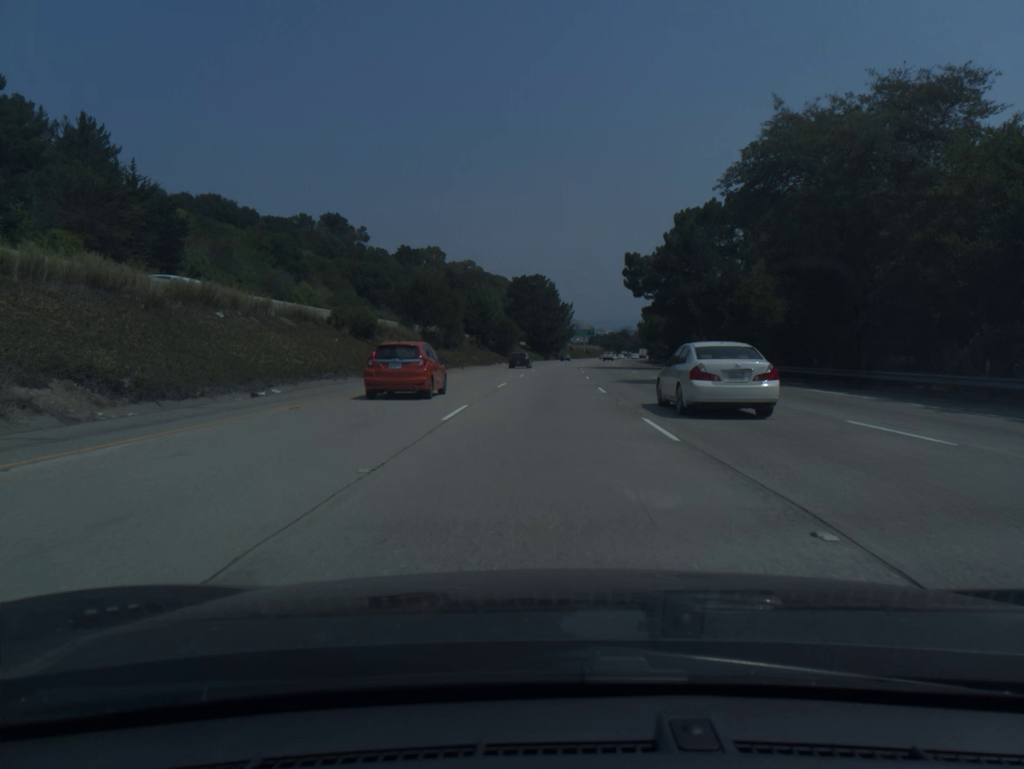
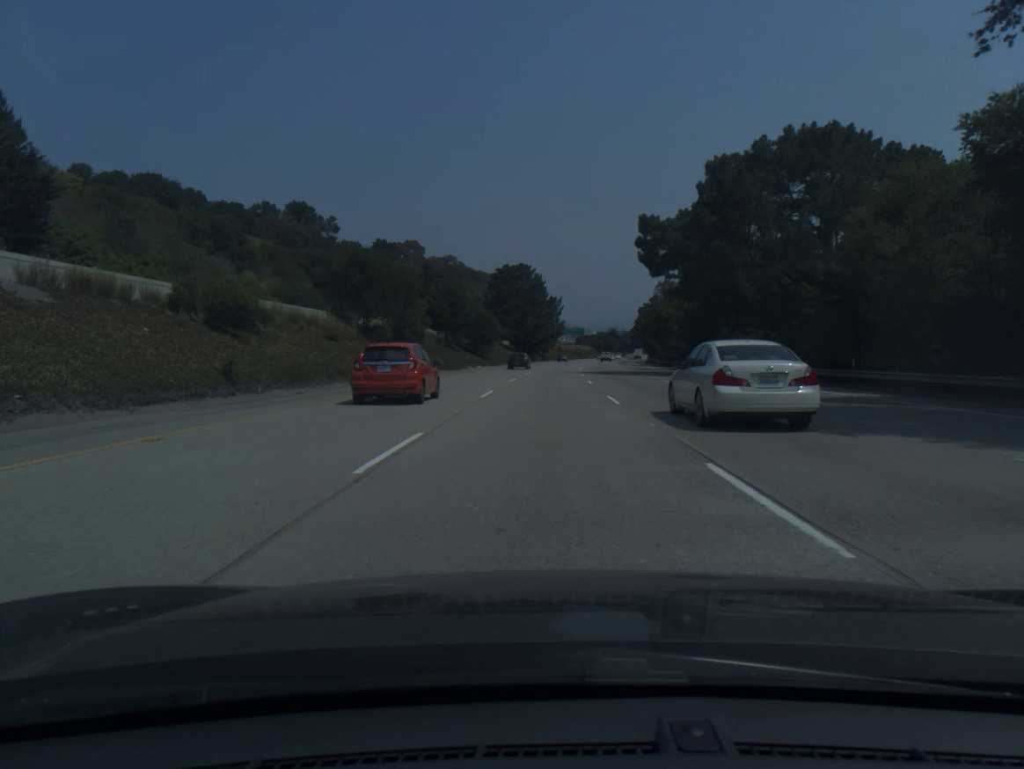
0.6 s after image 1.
(+0.2, +20.6) m; +1°
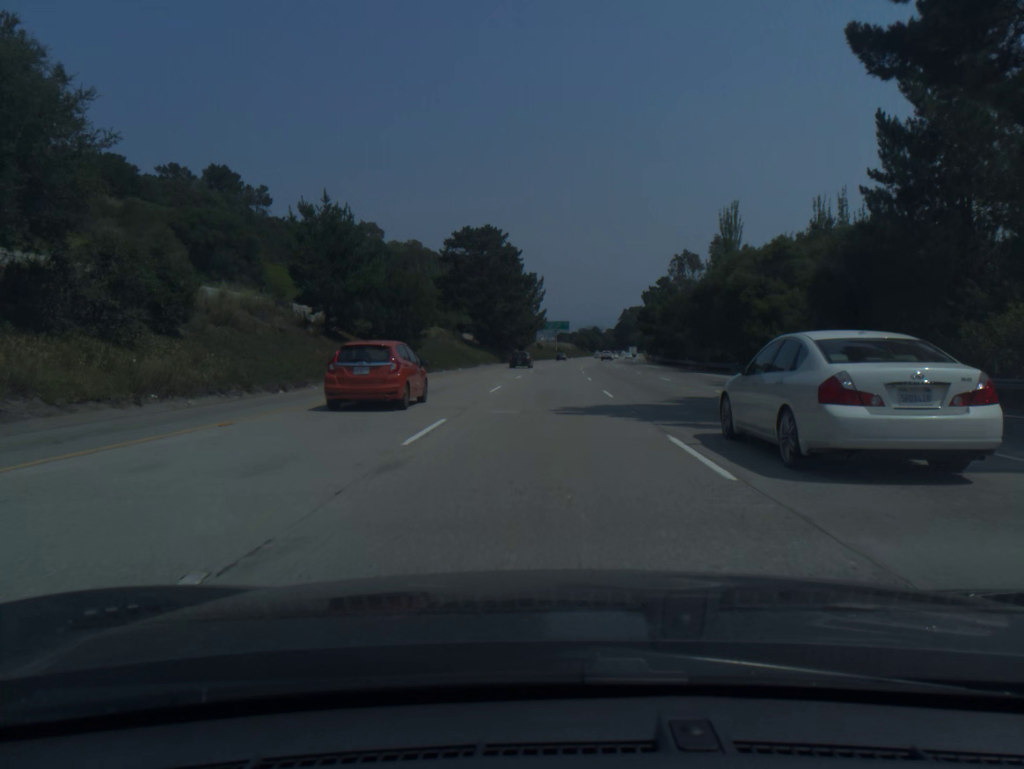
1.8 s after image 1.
(+0.5, +41.3) m; +2°
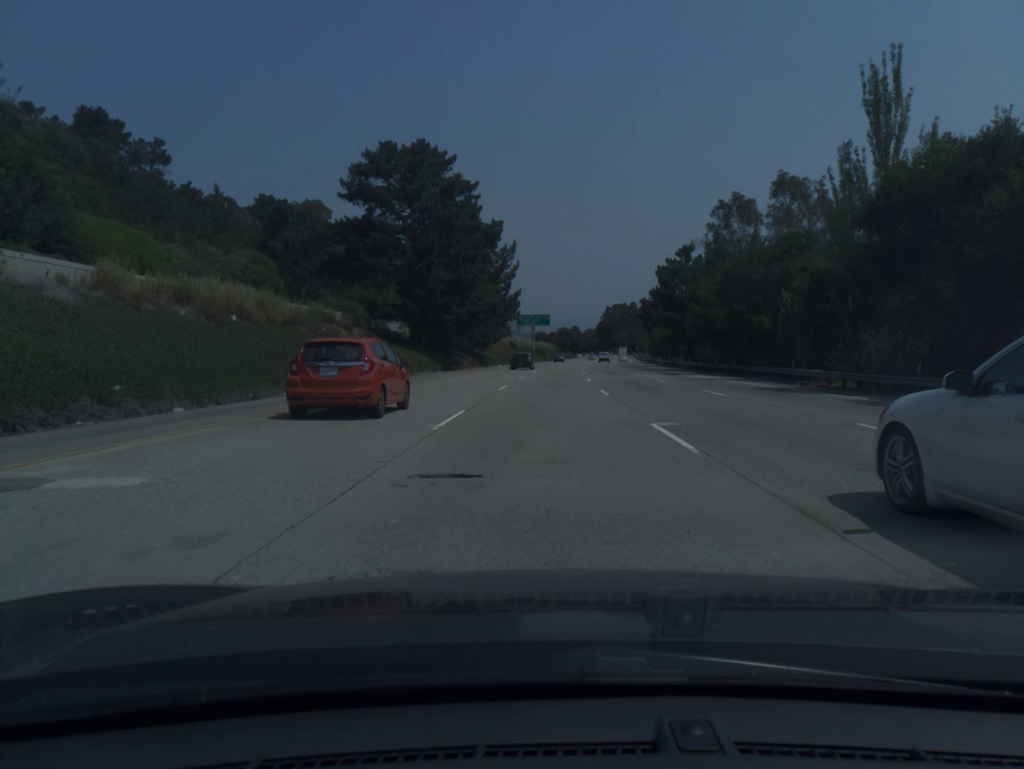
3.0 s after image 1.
(+0.6, +41.4) m; +2°
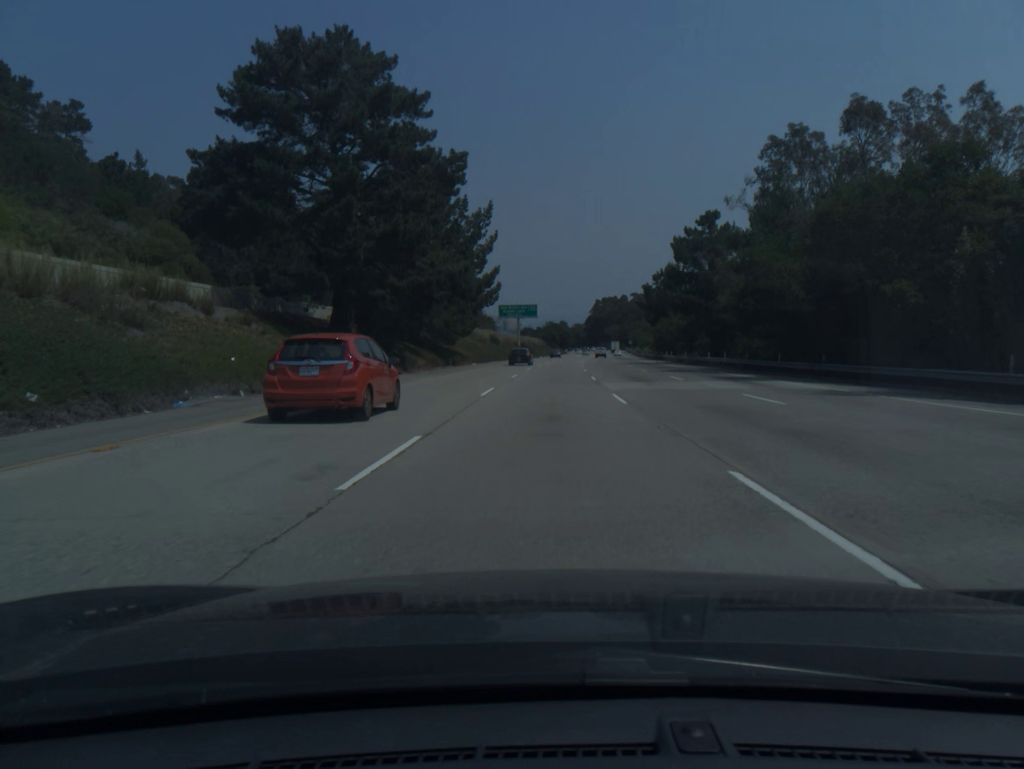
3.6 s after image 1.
(+0.2, +20.7) m; +1°
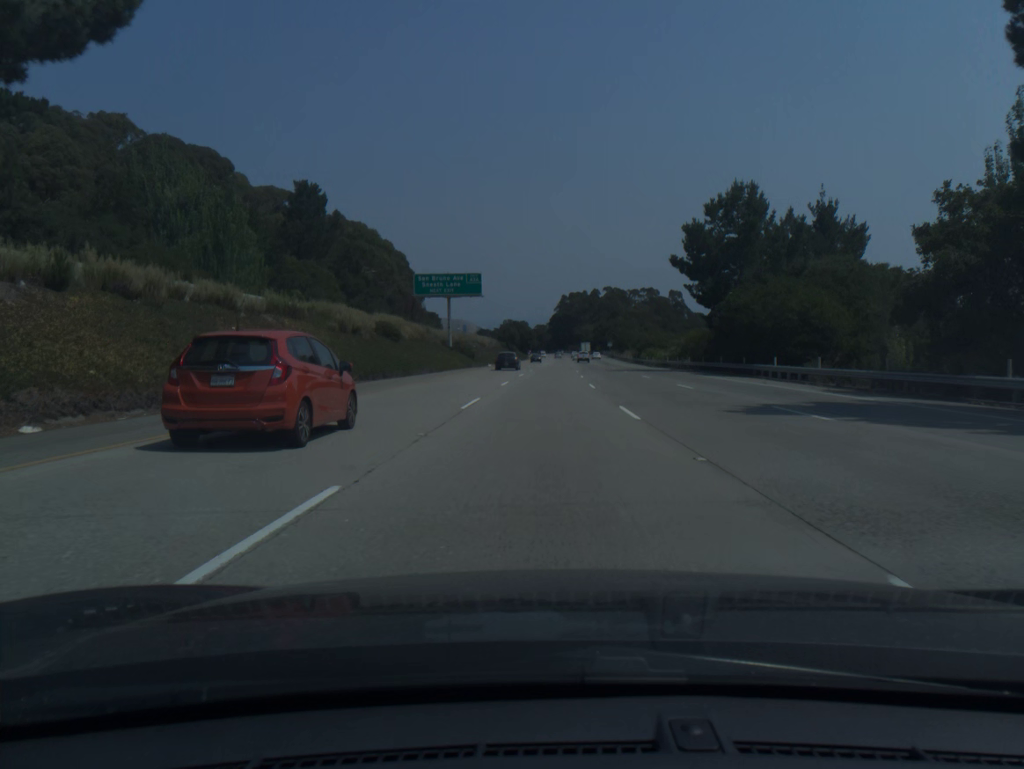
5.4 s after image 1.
(+1.5, +62.2) m; +3°
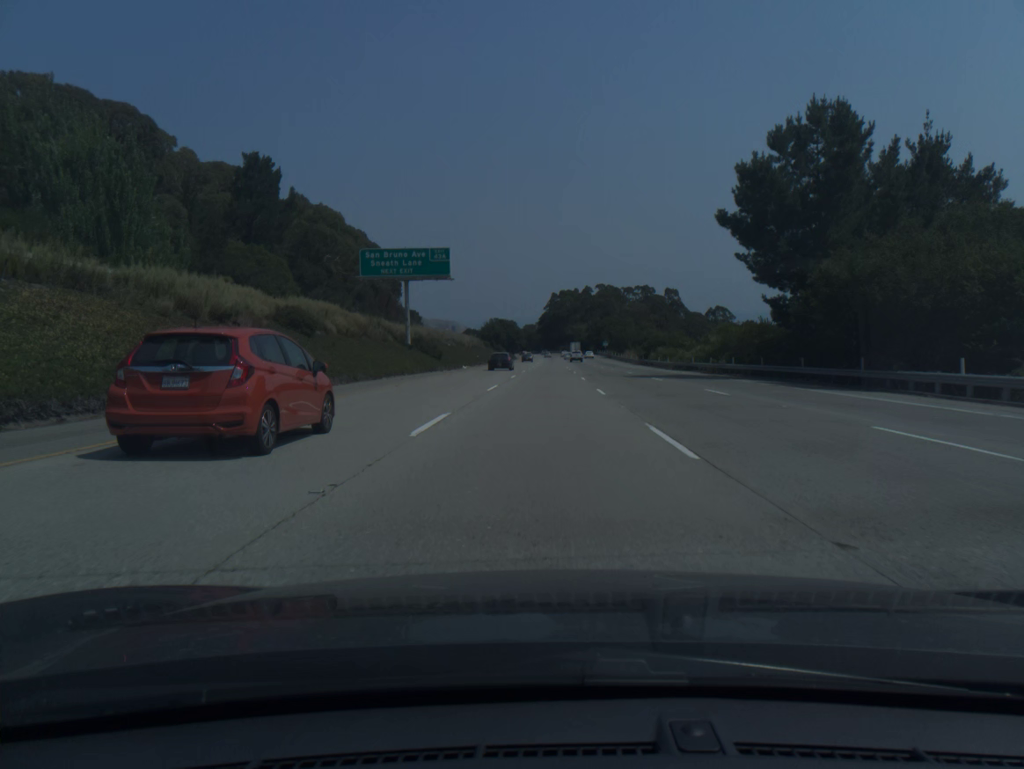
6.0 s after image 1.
(+0.1, +20.7) m; +1°
